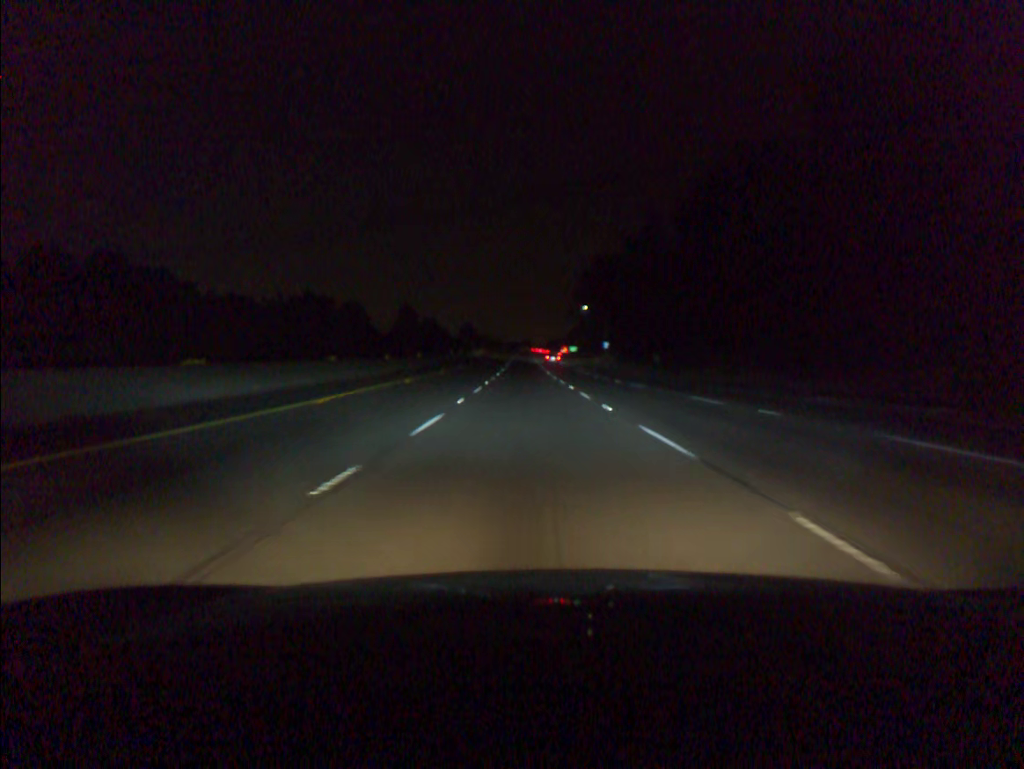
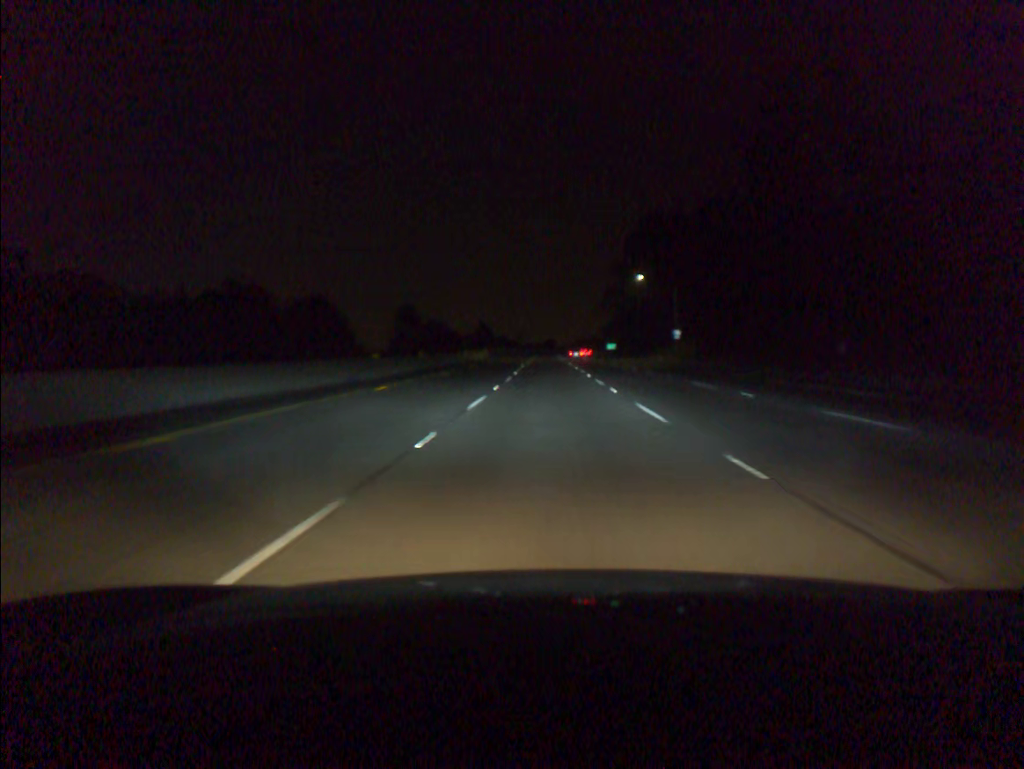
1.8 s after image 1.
(-1.3, +54.1) m; -2°
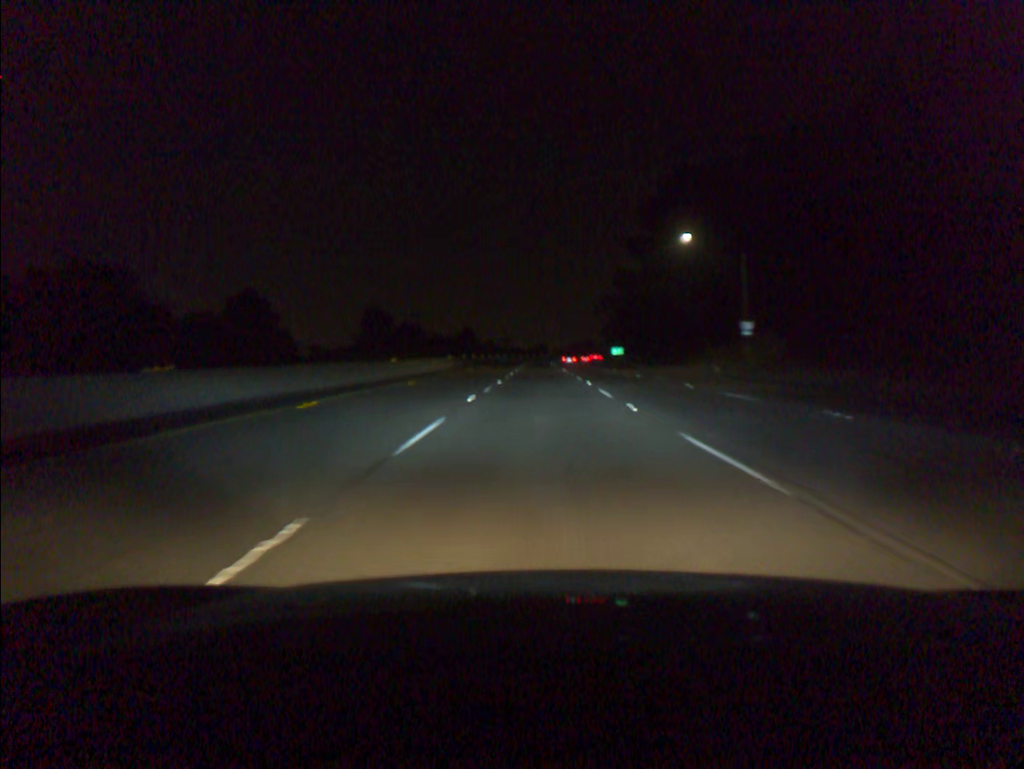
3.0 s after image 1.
(+0.2, +36.1) m; +1°
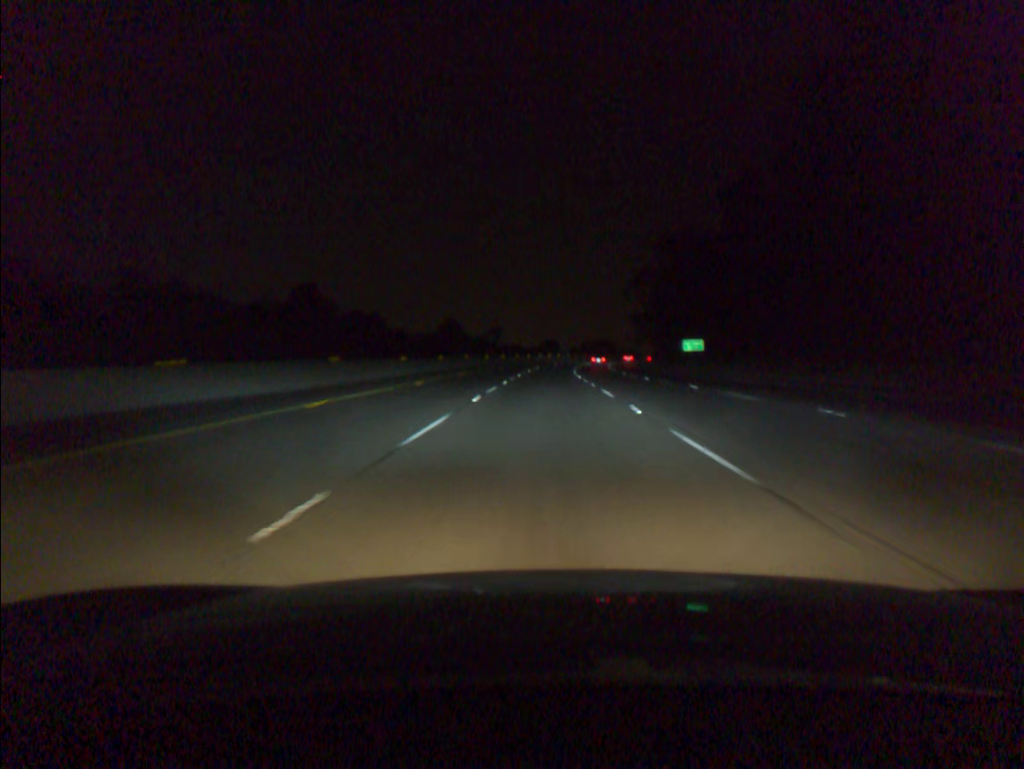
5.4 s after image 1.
(-0.2, +72.6) m; -1°
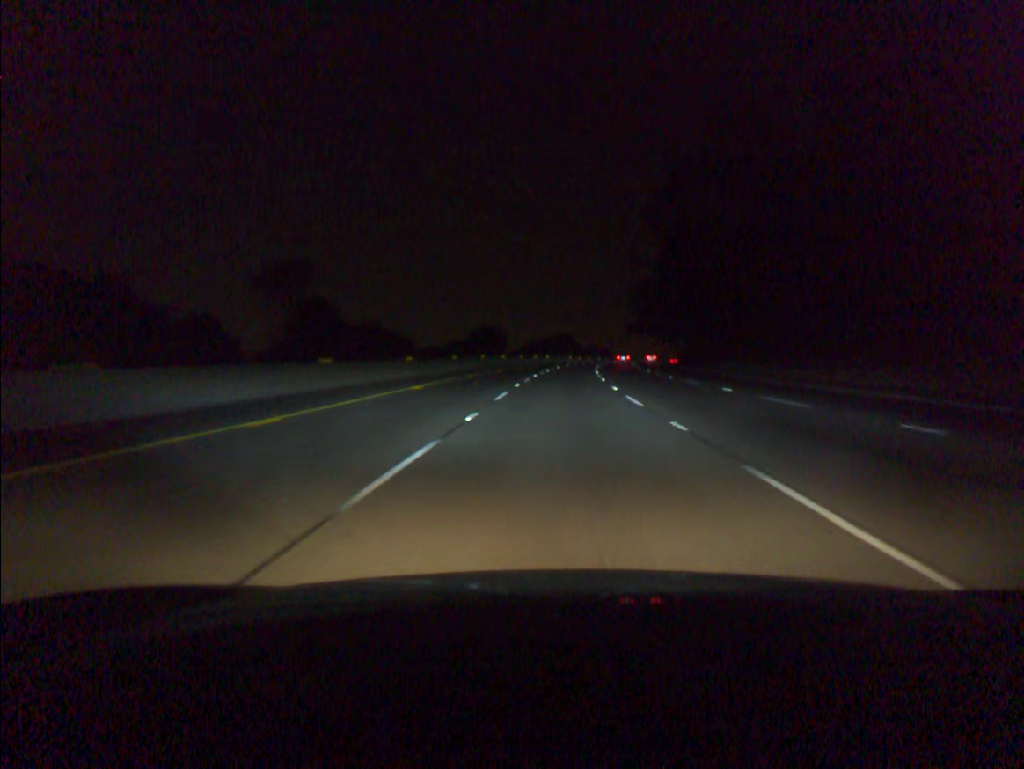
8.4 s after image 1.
(+2.1, +91.3) m; +4°
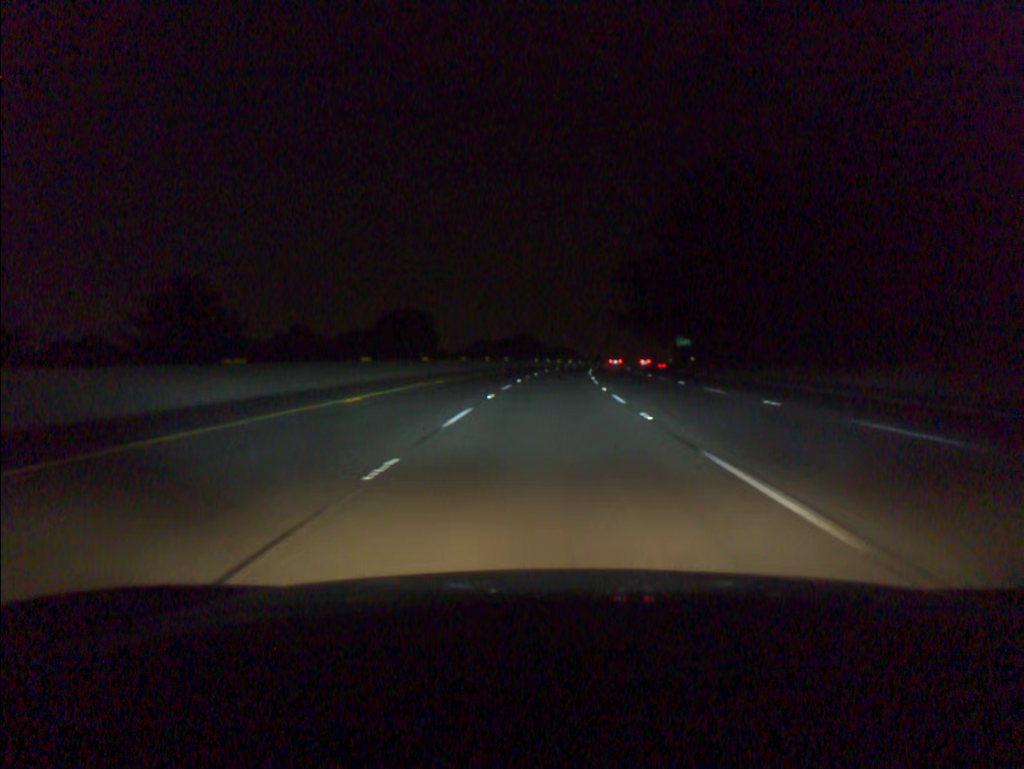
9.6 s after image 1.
(+0.8, +36.5) m; +3°
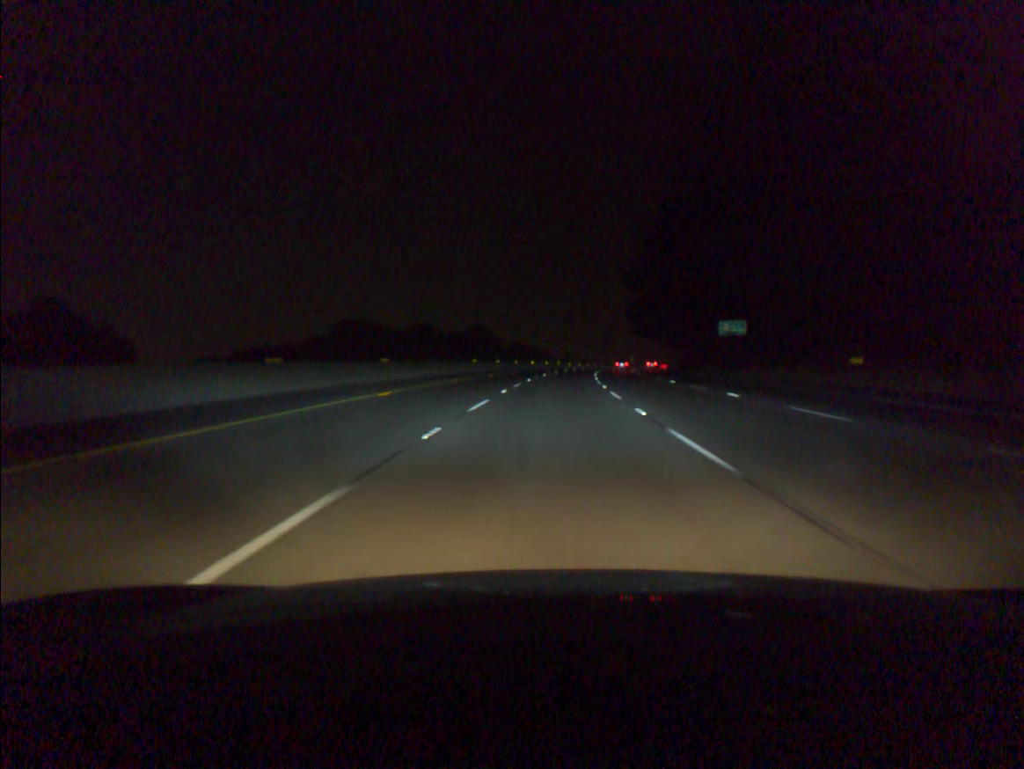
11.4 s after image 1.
(+1.5, +54.7) m; +3°
